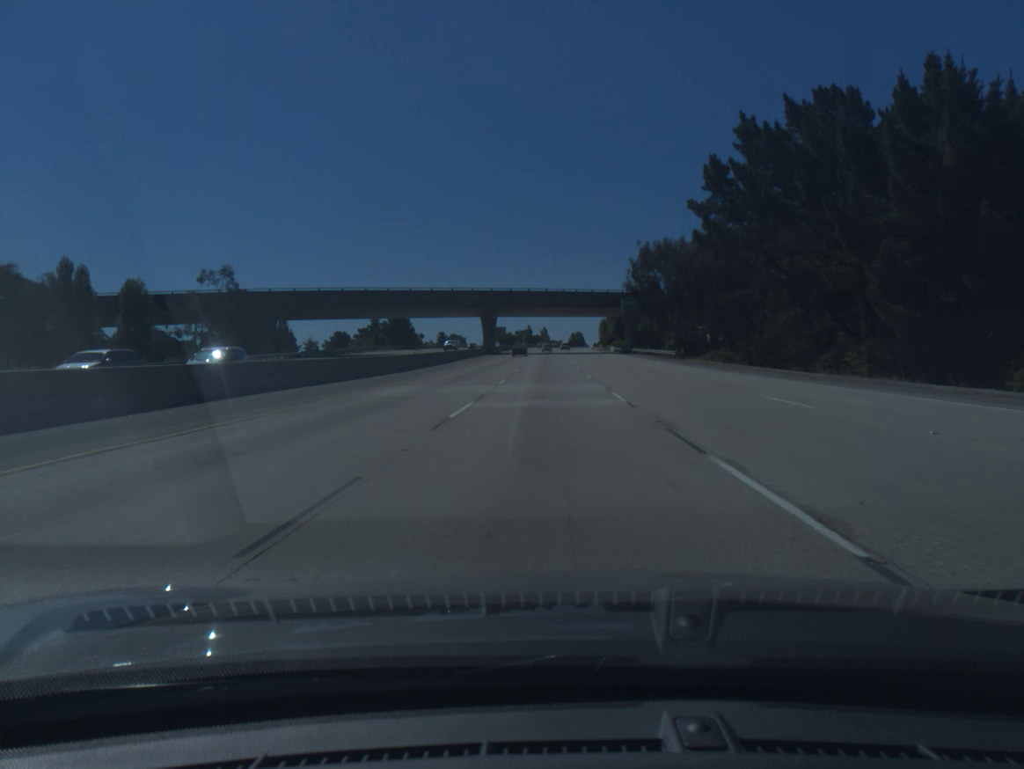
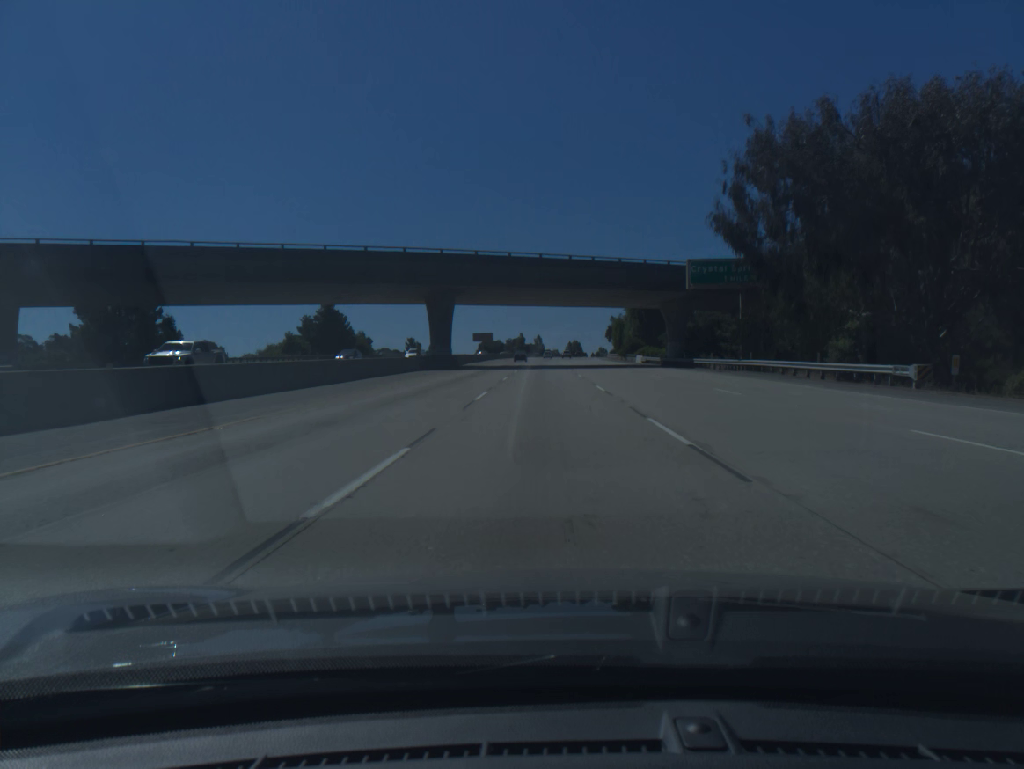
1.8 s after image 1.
(+0.1, +51.5) m; 0°
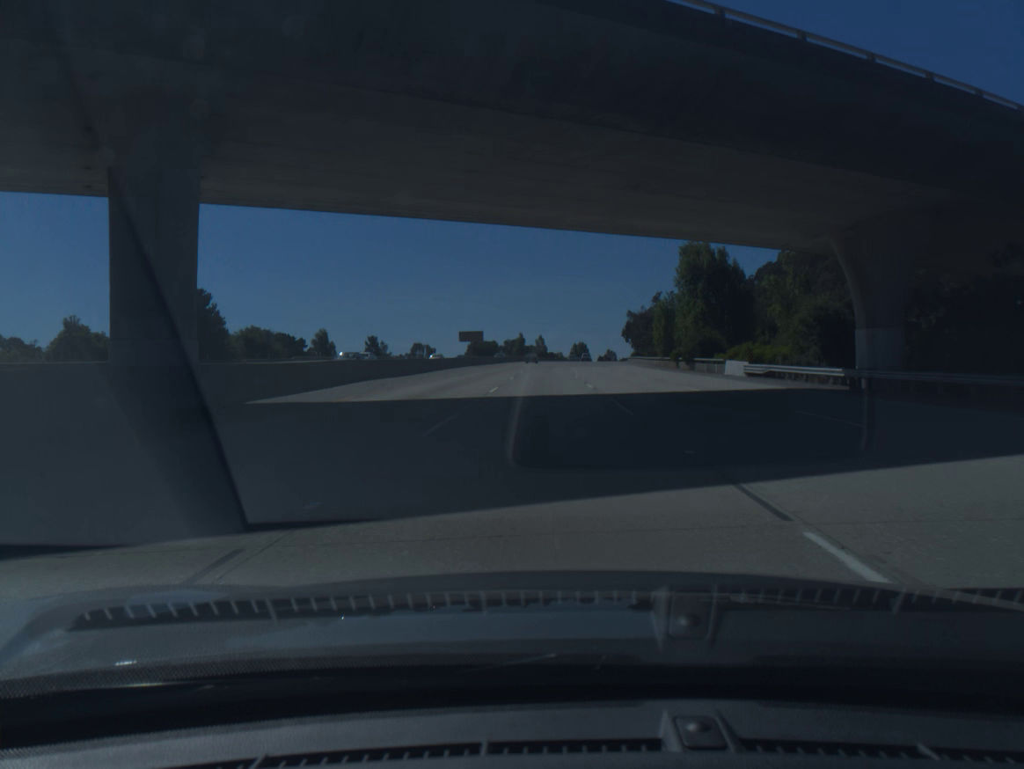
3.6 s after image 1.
(0.0, +51.2) m; 0°
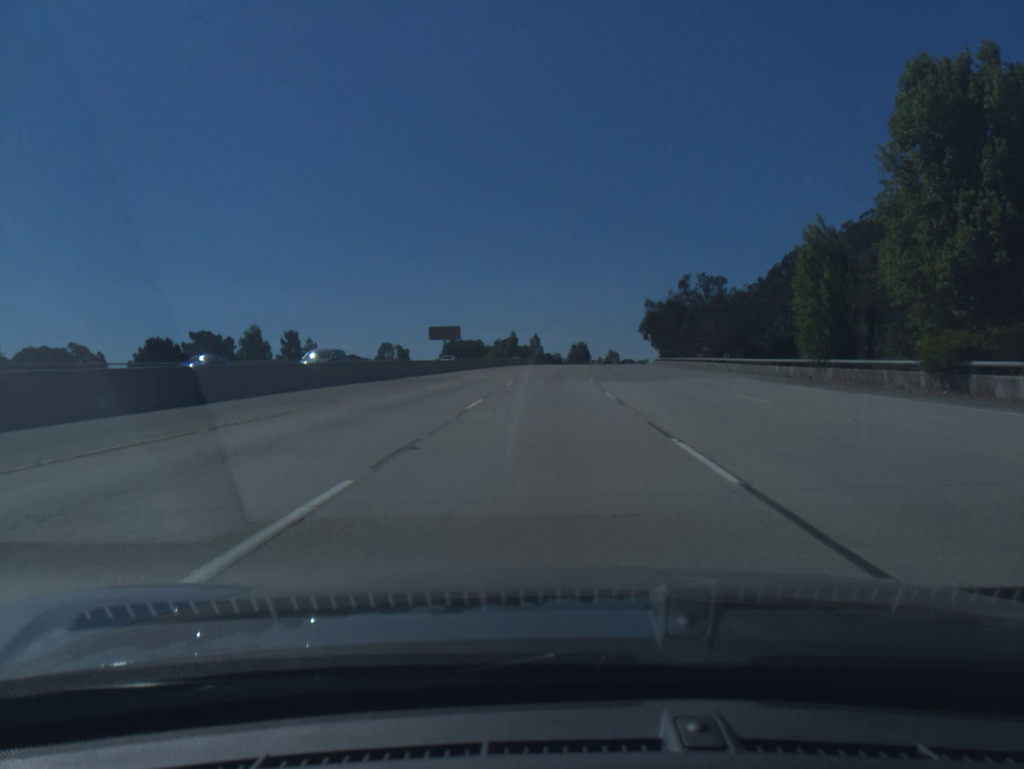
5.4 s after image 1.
(+0.1, +51.2) m; 0°
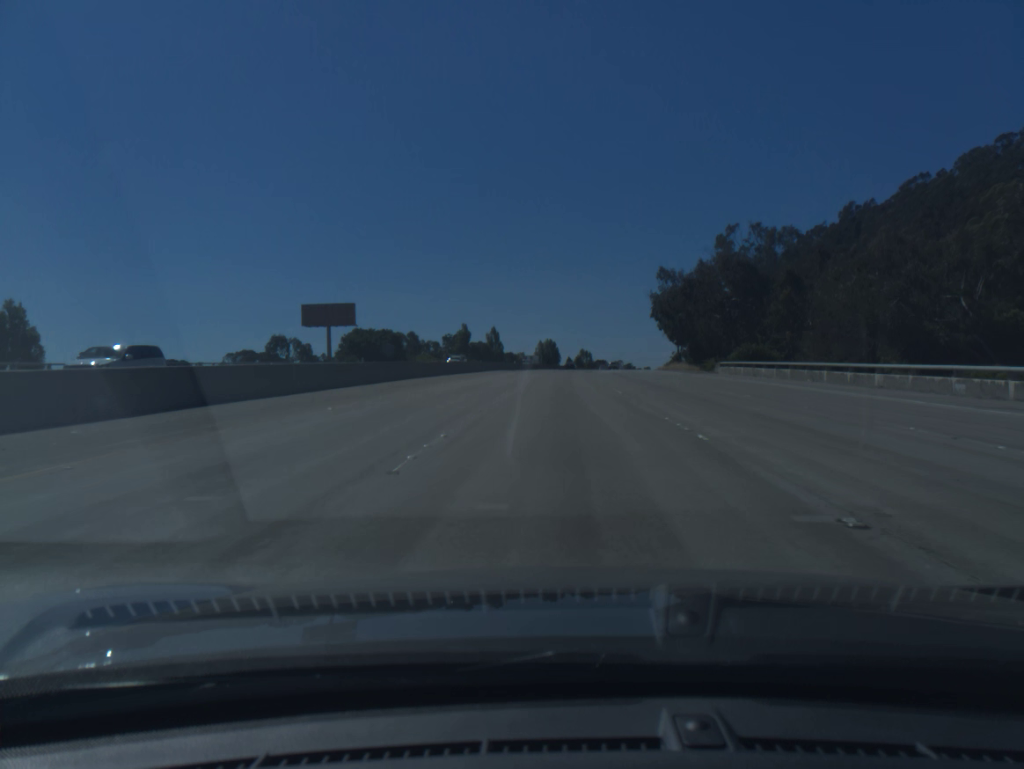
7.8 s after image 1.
(+1.2, +68.3) m; +2°
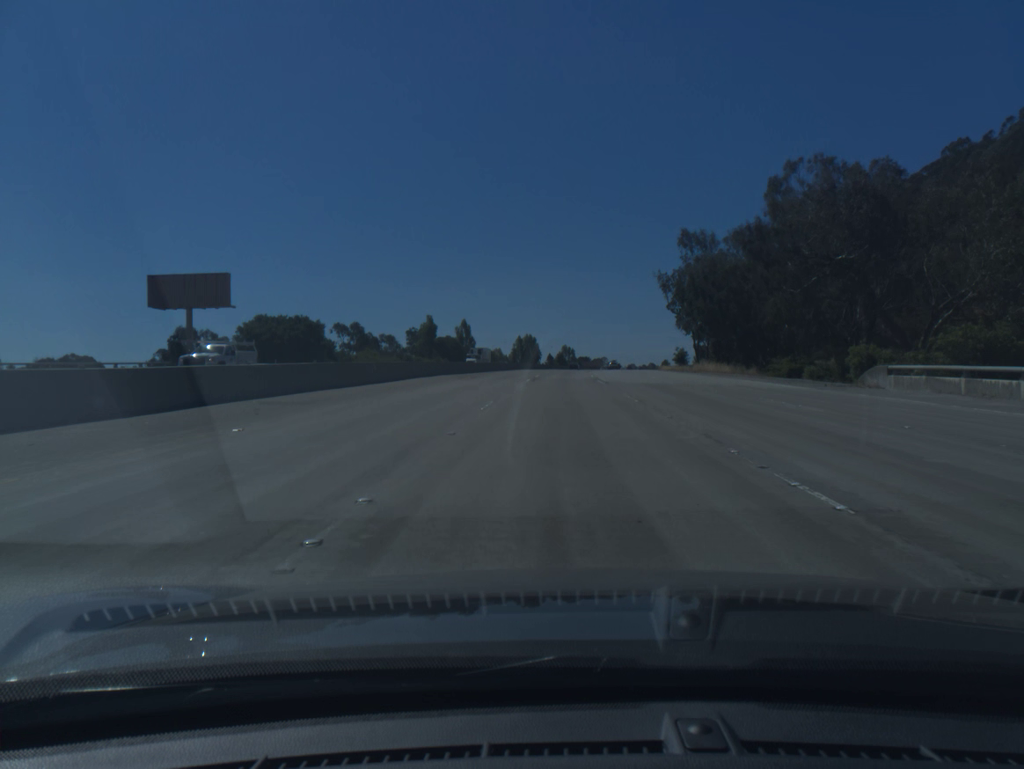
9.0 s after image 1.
(+0.4, +34.2) m; +1°
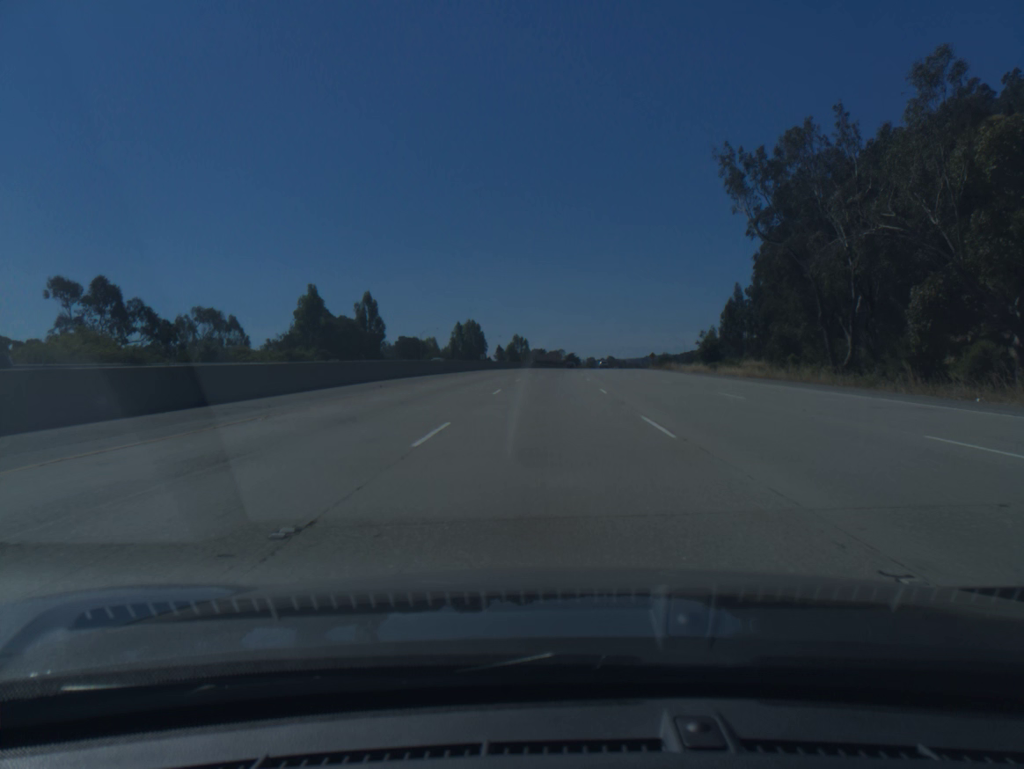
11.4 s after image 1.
(+2.0, +68.9) m; +3°
